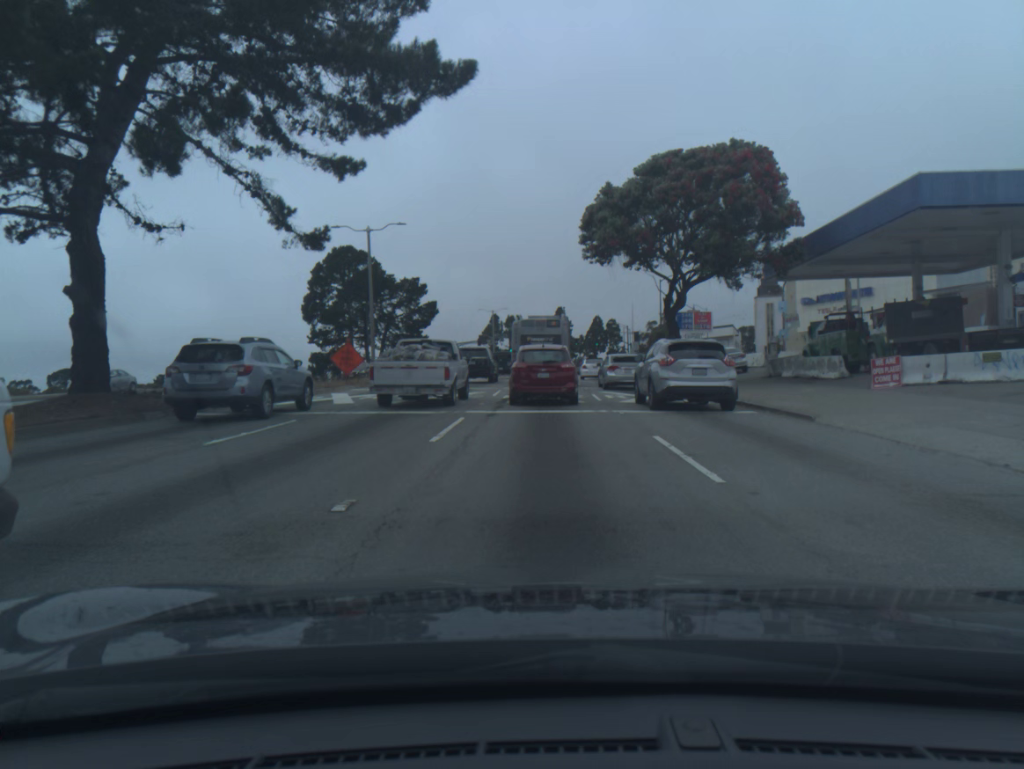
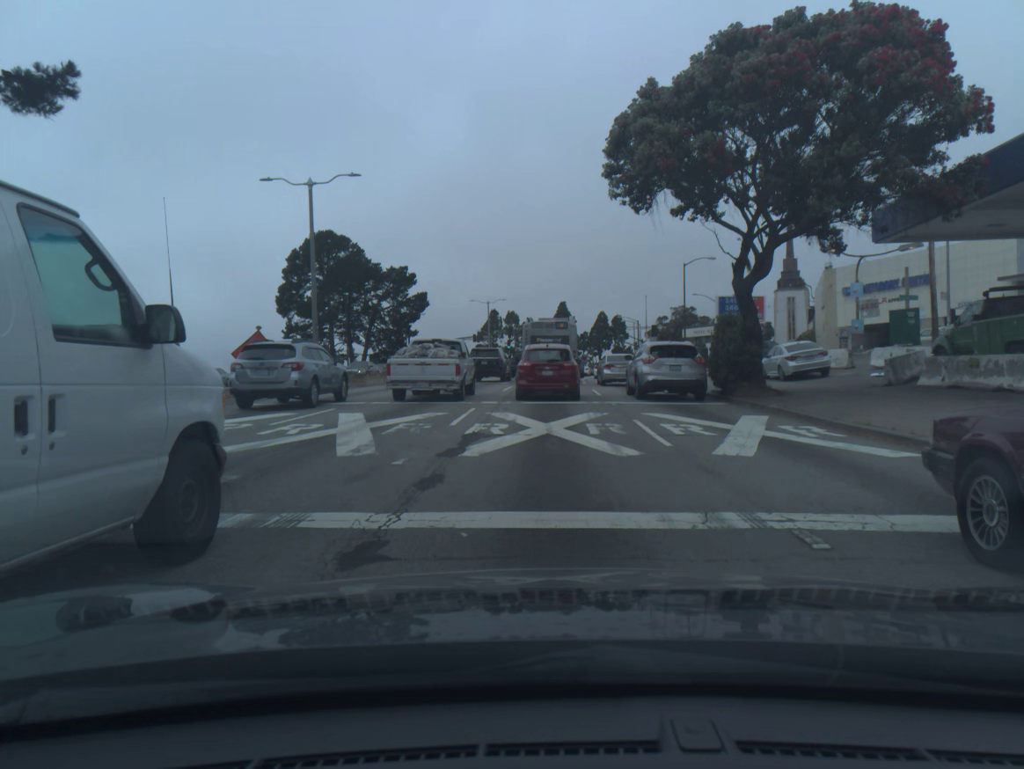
(0.0, +12.0) m; 0°
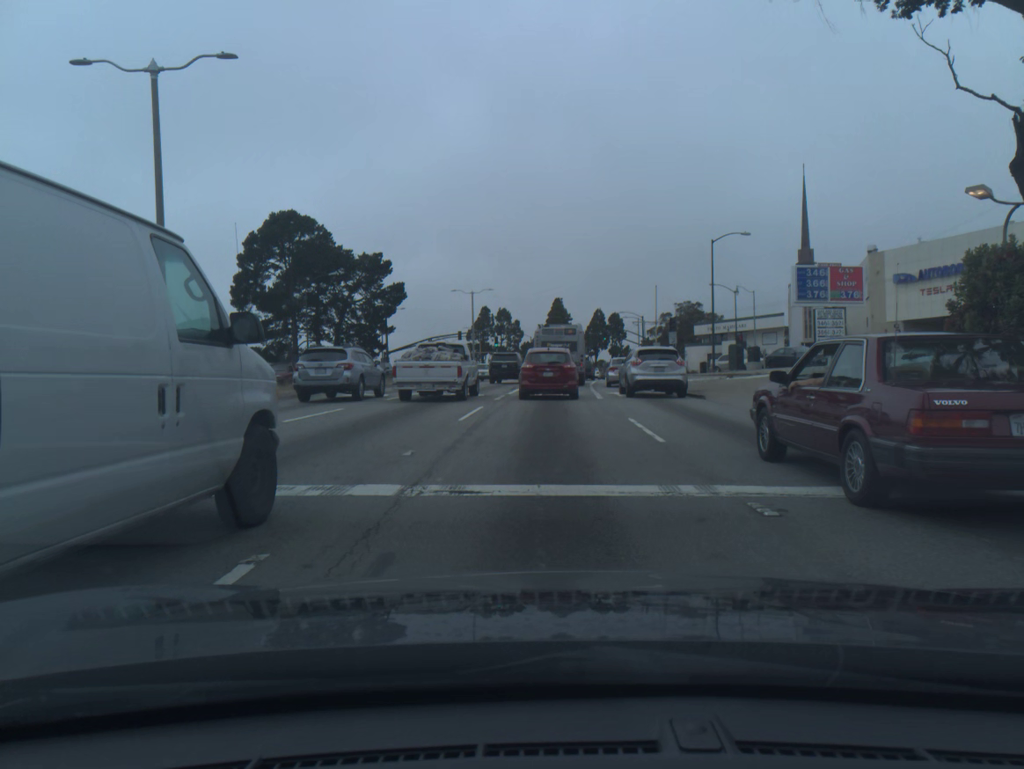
(+0.1, +13.7) m; +1°
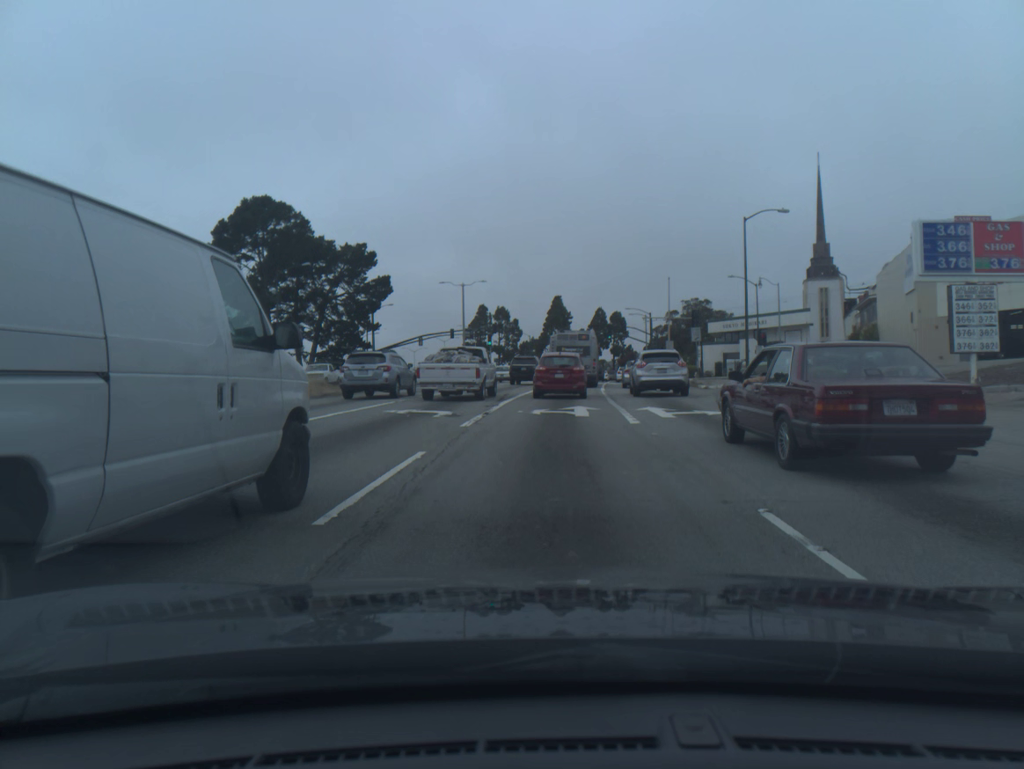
(0.0, +9.4) m; 0°
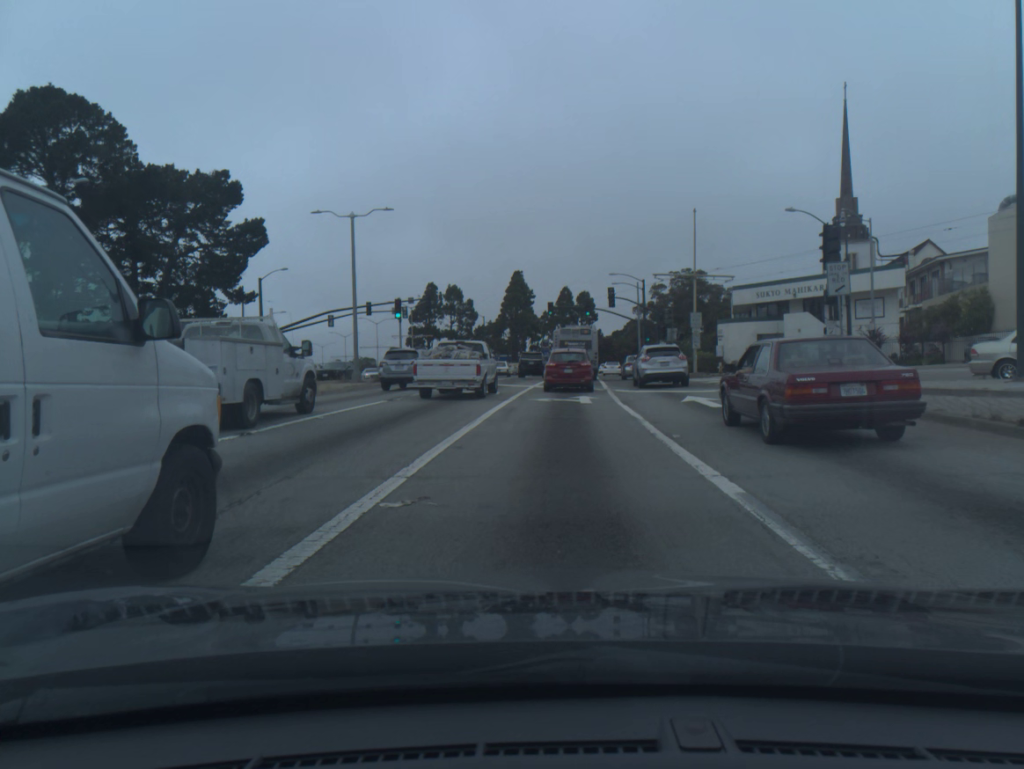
(+0.7, +29.4) m; +3°
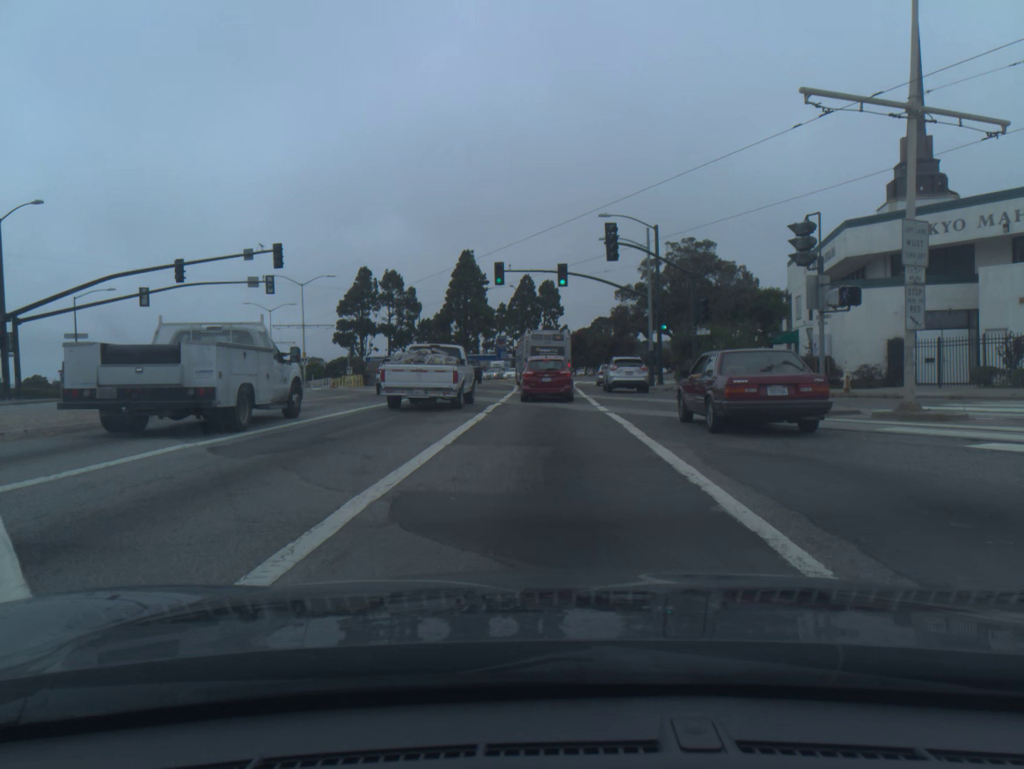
(+0.9, +32.2) m; +3°
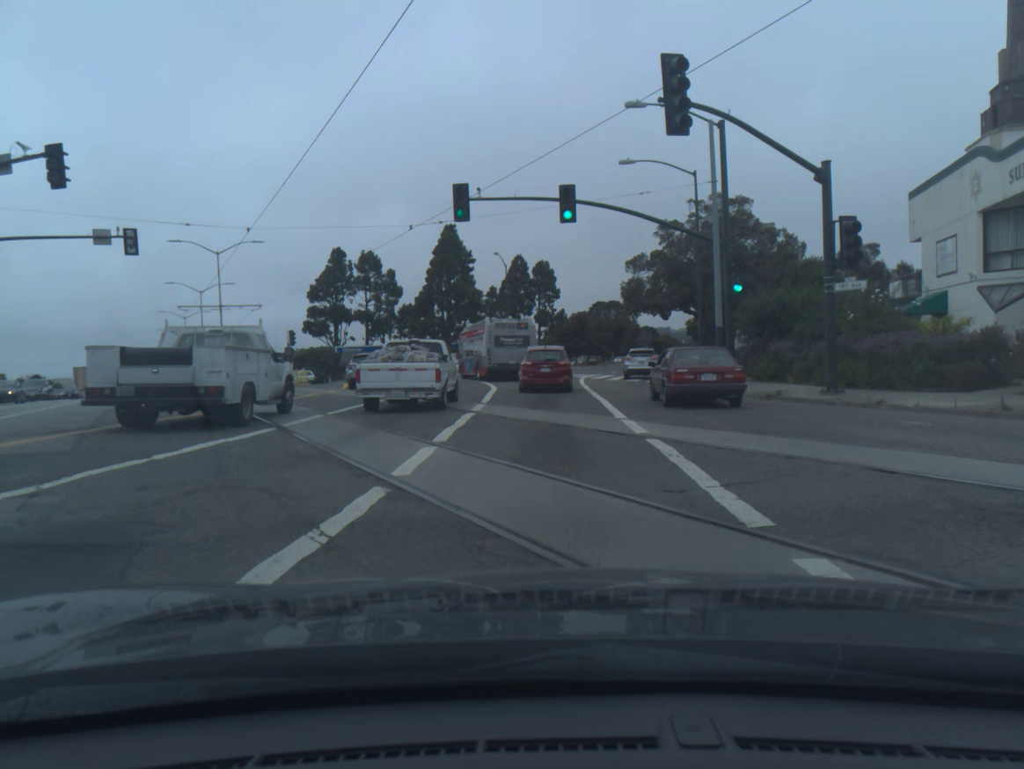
(+0.1, +18.7) m; +1°
